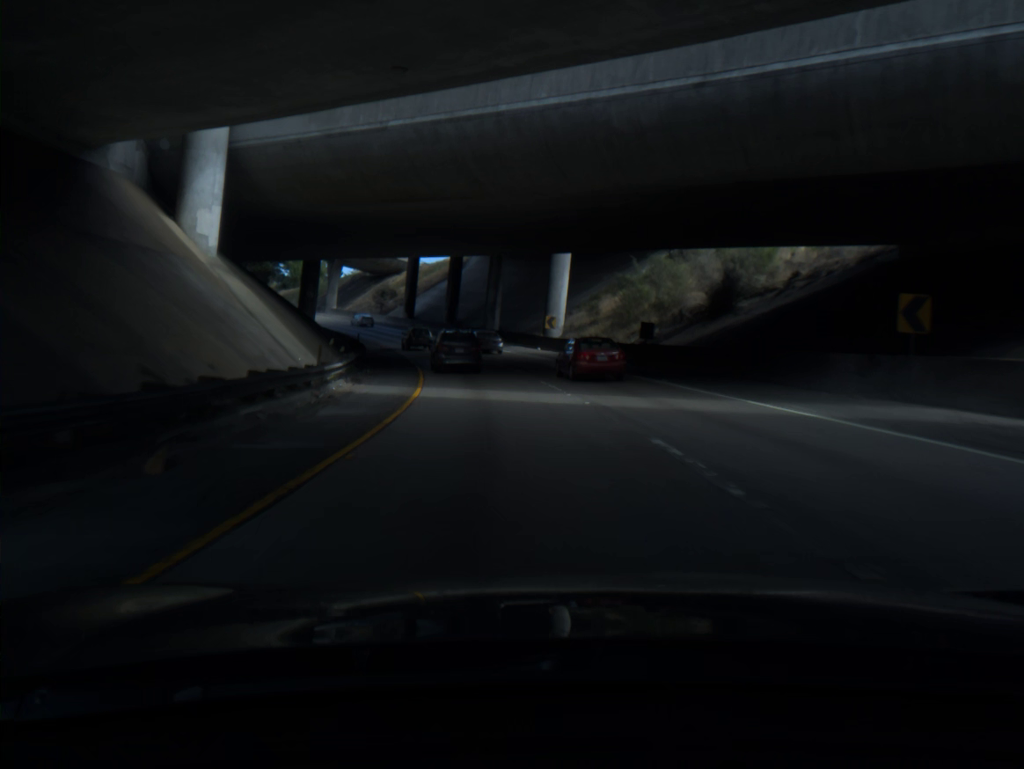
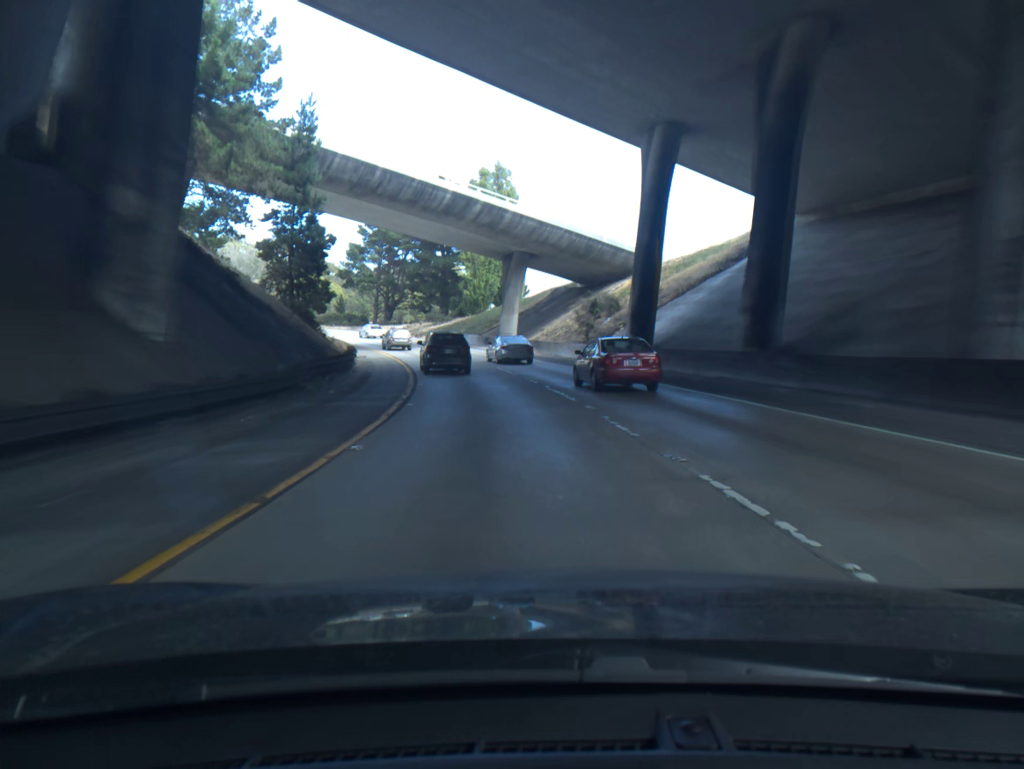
(-8.7, +56.8) m; -18°
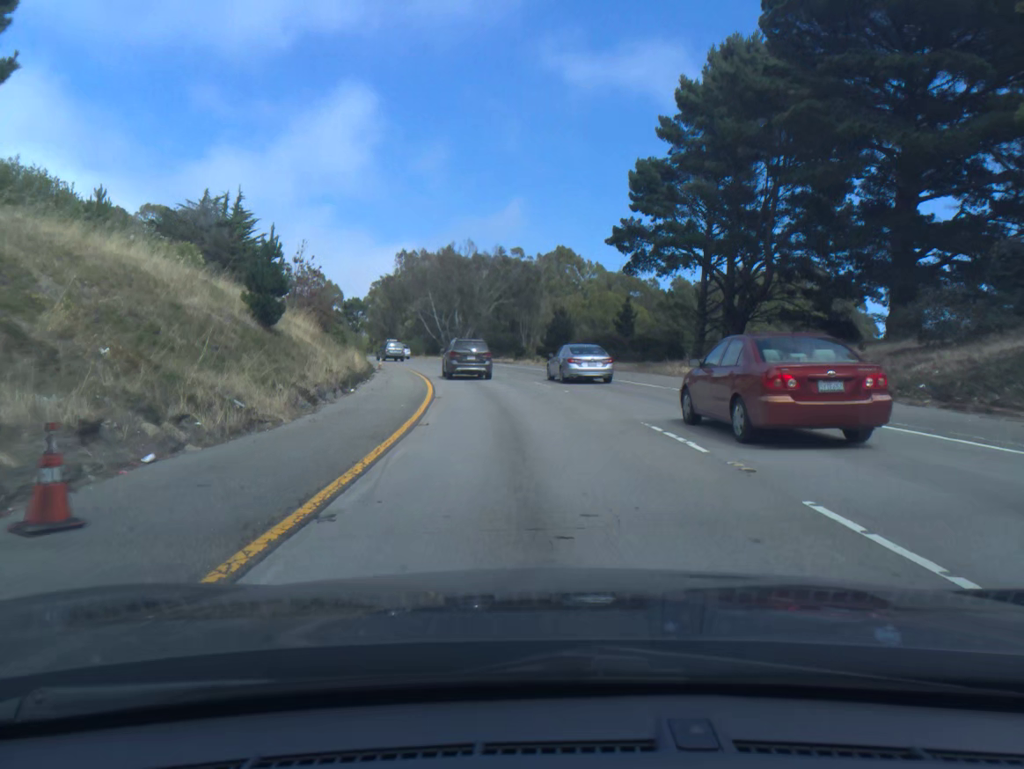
(-14.7, +70.5) m; -23°
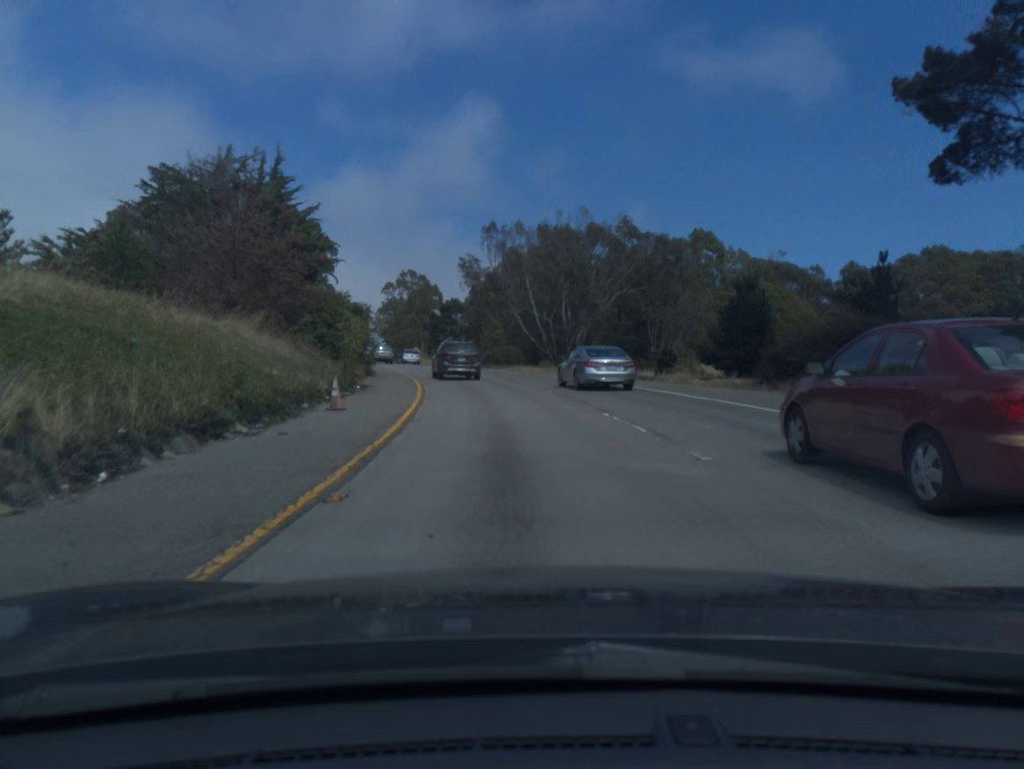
(-2.0, +28.4) m; -8°
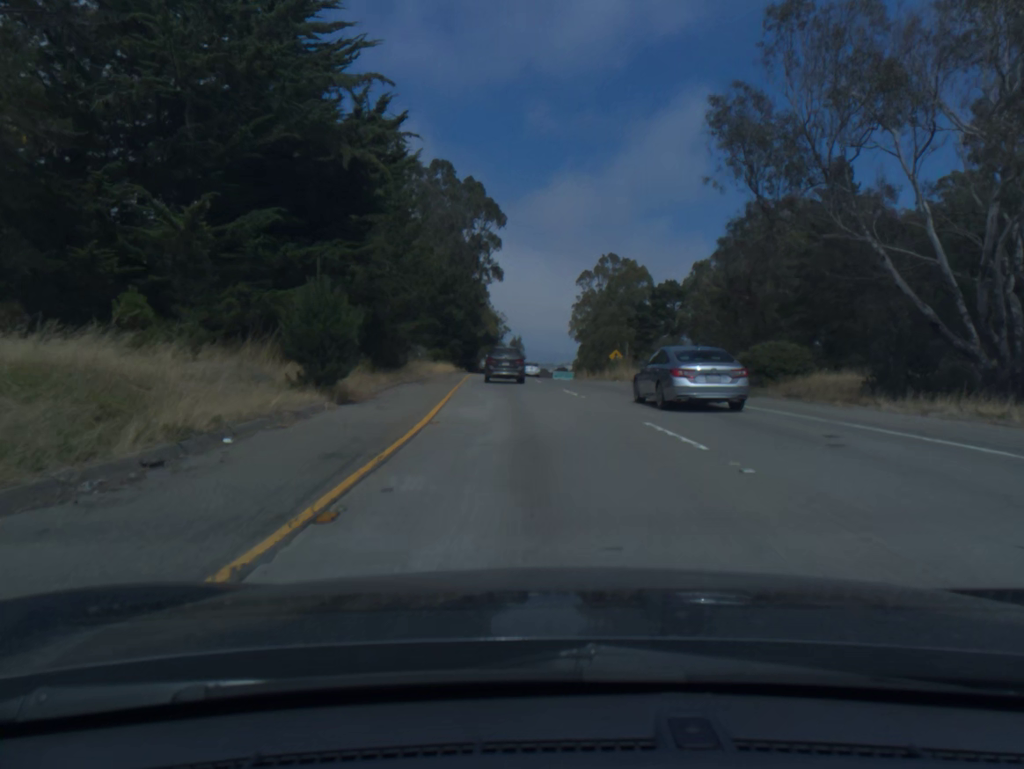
(-5.9, +44.4) m; -15°
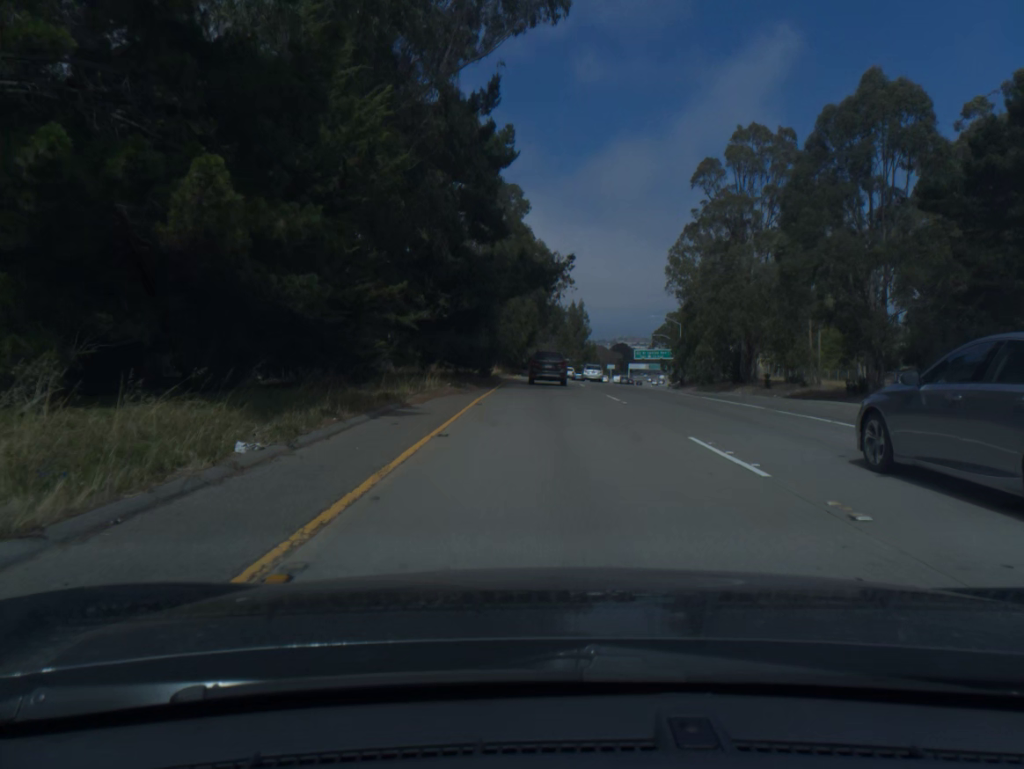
(-4.9, +75.7) m; -4°
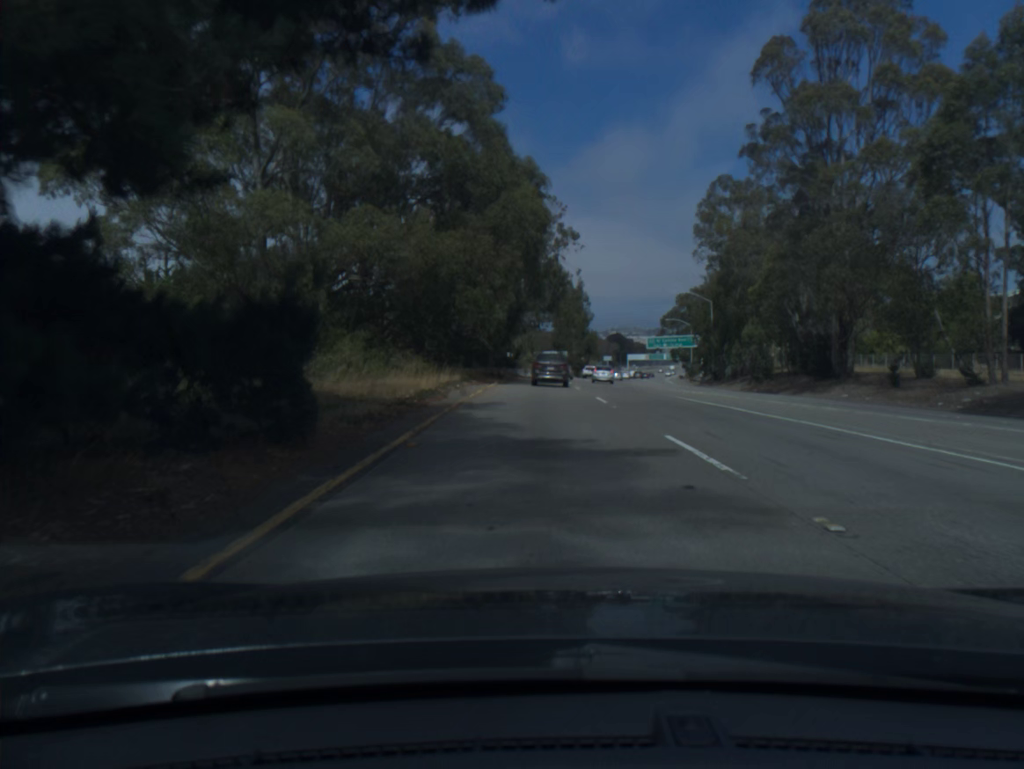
(+0.1, +30.5) m; +1°
